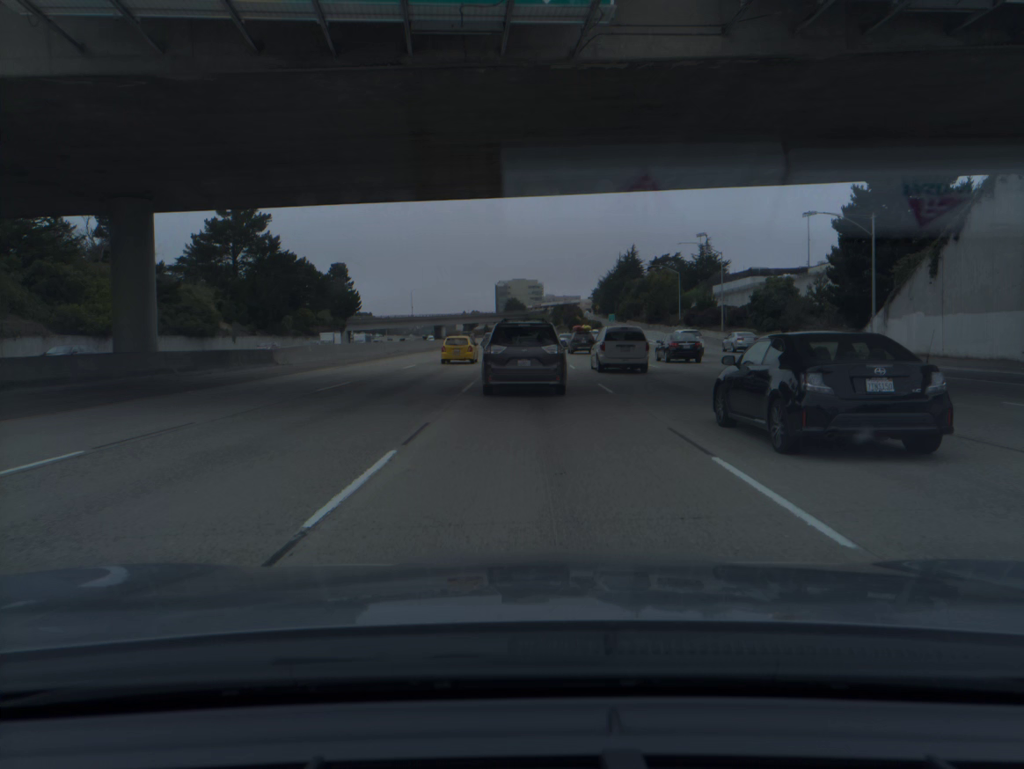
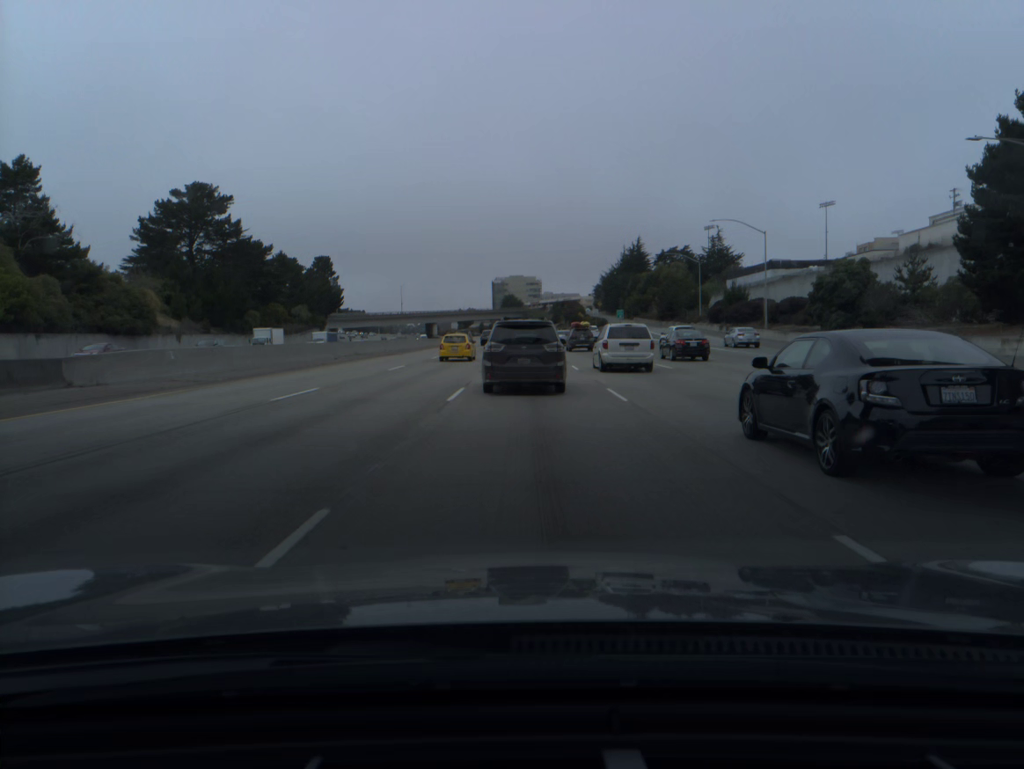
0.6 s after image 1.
(-0.1, +17.4) m; 0°
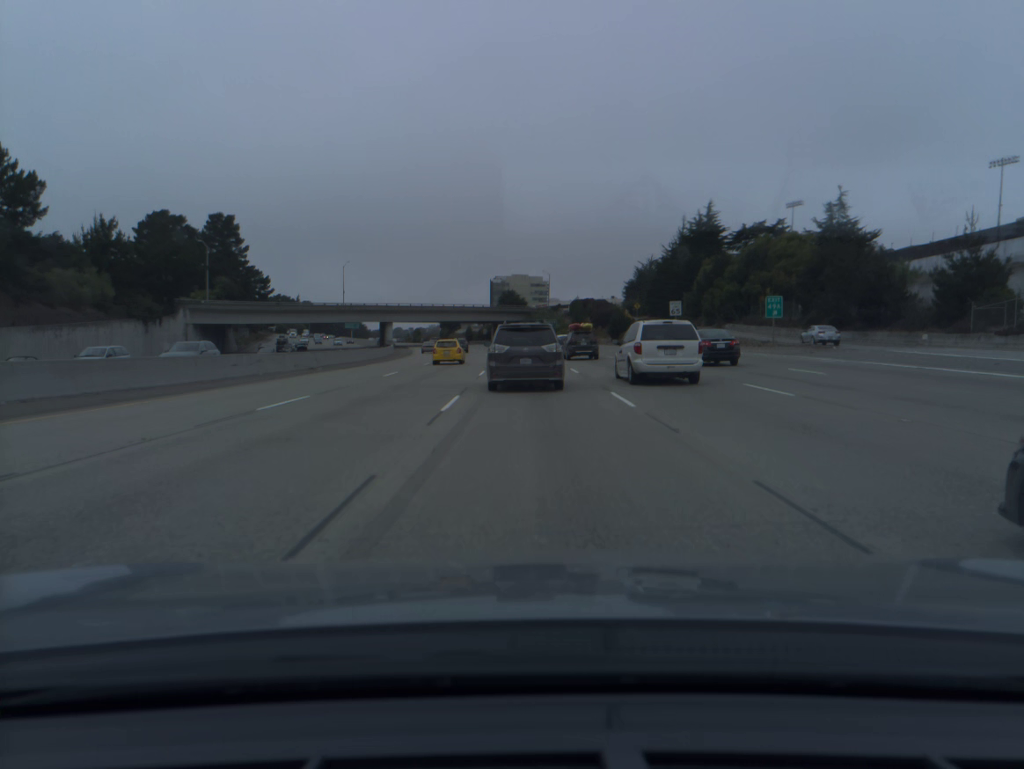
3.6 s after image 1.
(-0.3, +86.5) m; 0°
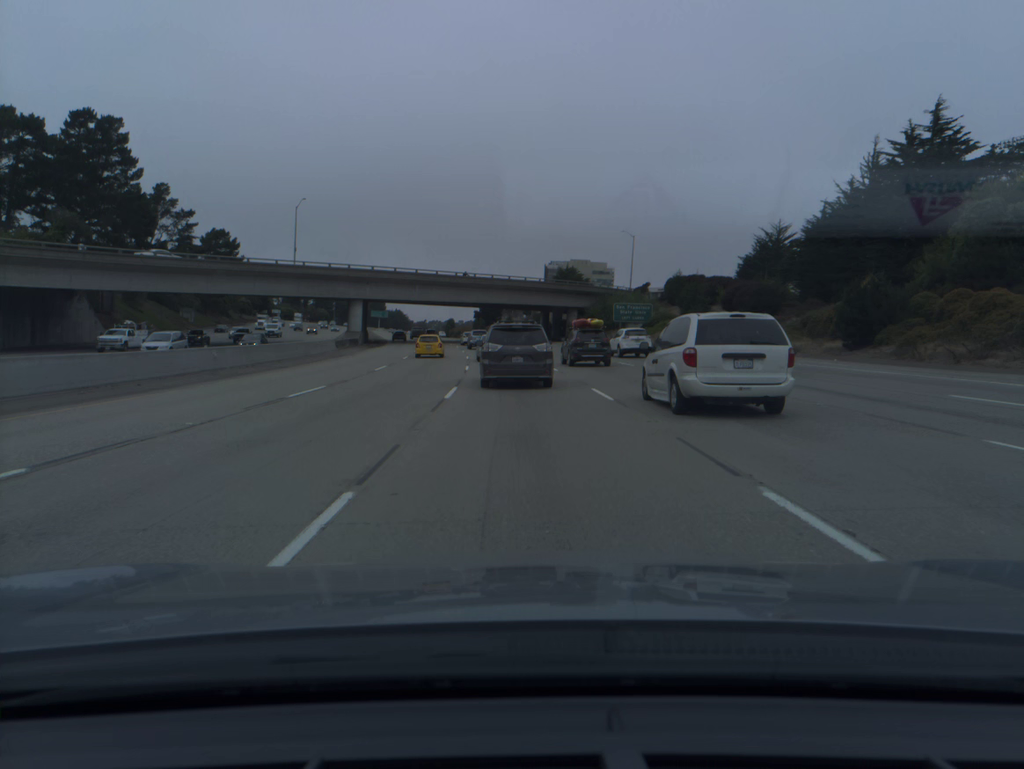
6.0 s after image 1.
(-1.3, +68.8) m; -4°
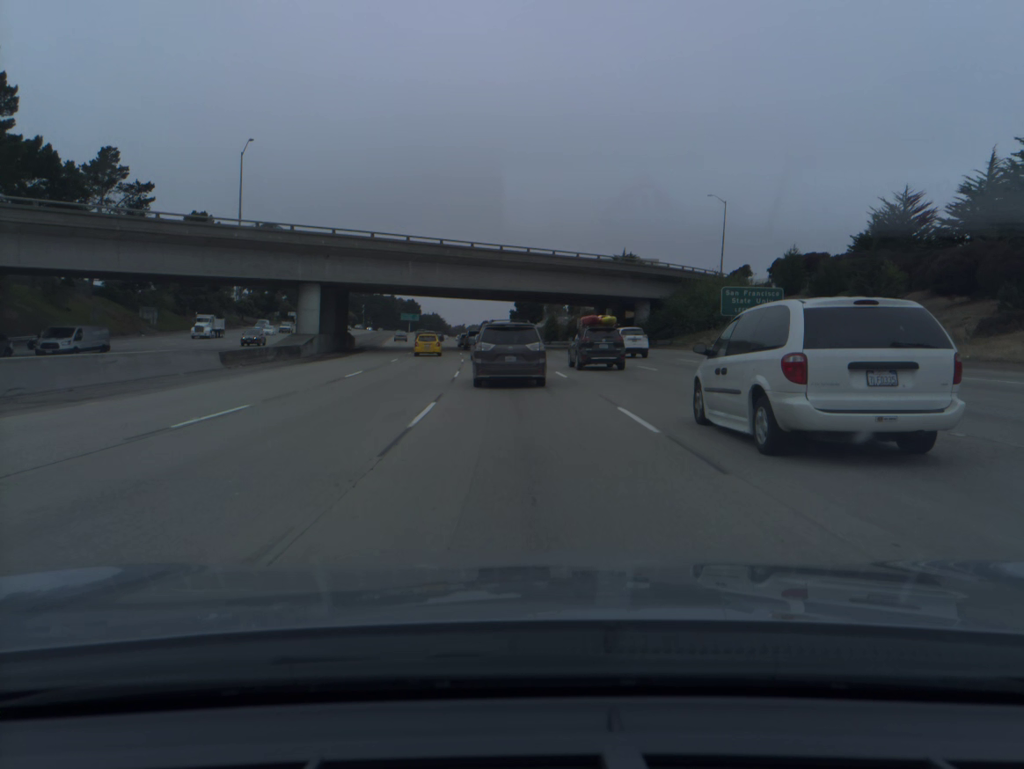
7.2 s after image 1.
(-0.8, +34.4) m; -3°
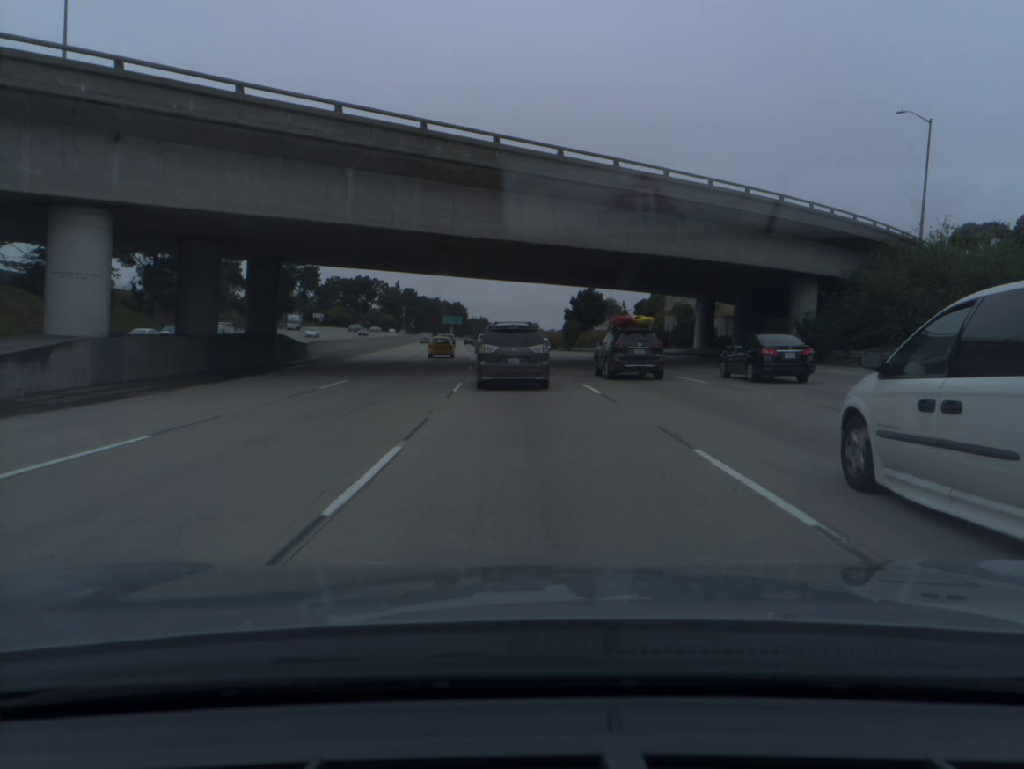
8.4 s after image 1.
(-1.2, +34.4) m; -4°
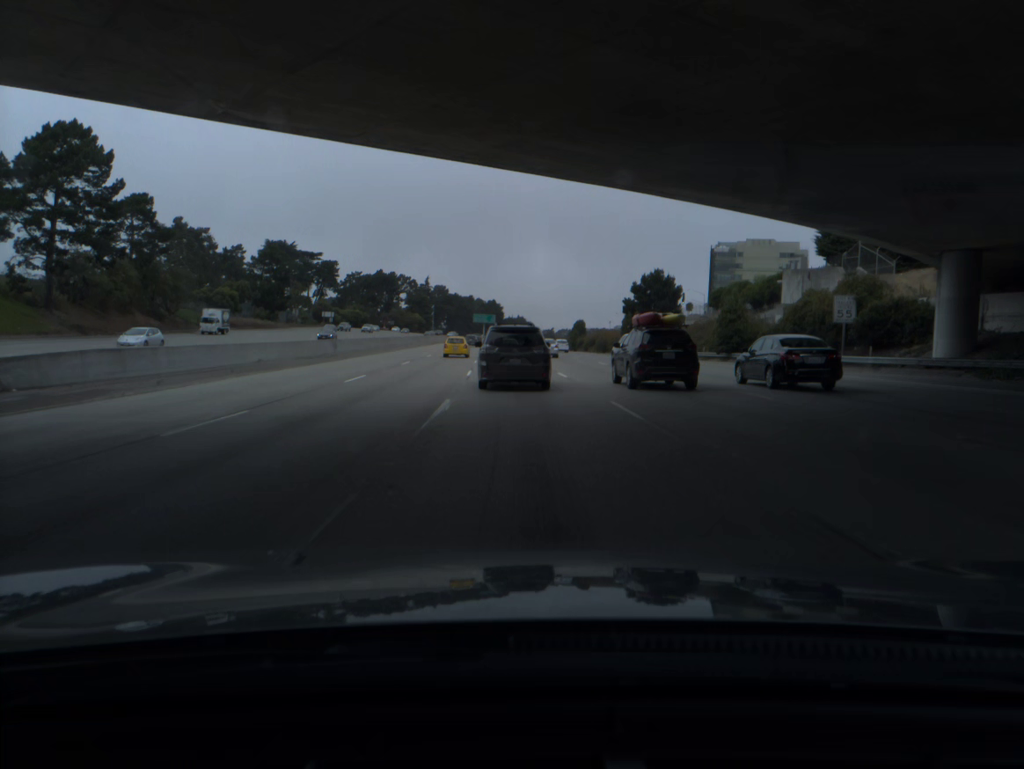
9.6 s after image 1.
(-0.8, +34.5) m; -3°
